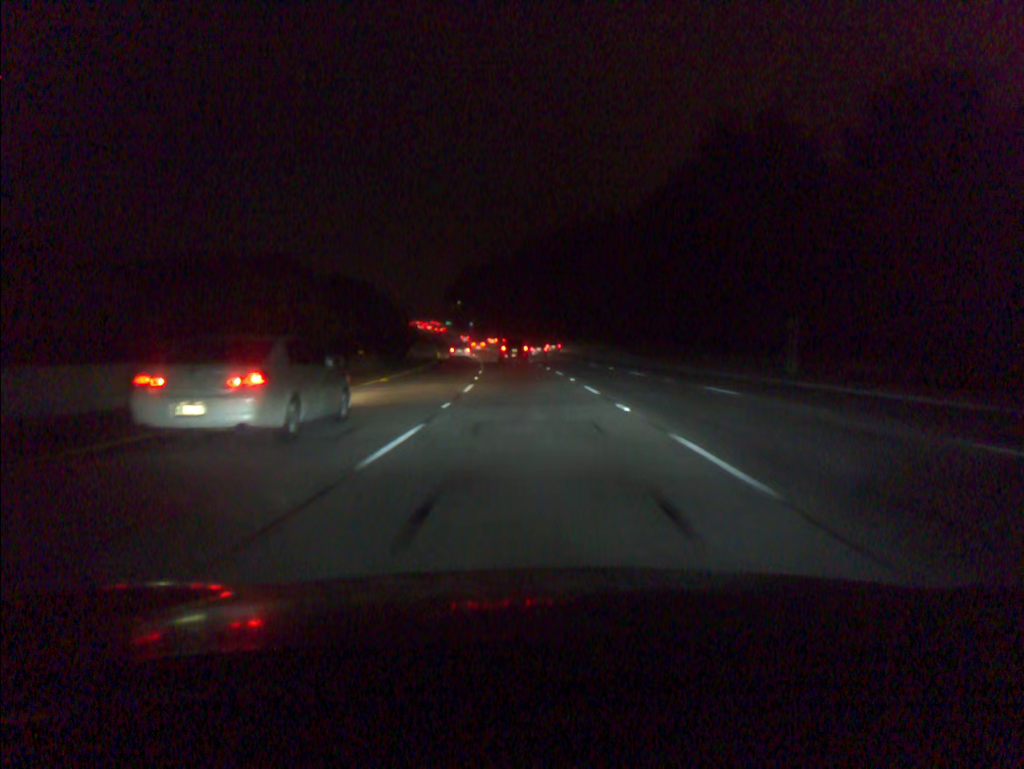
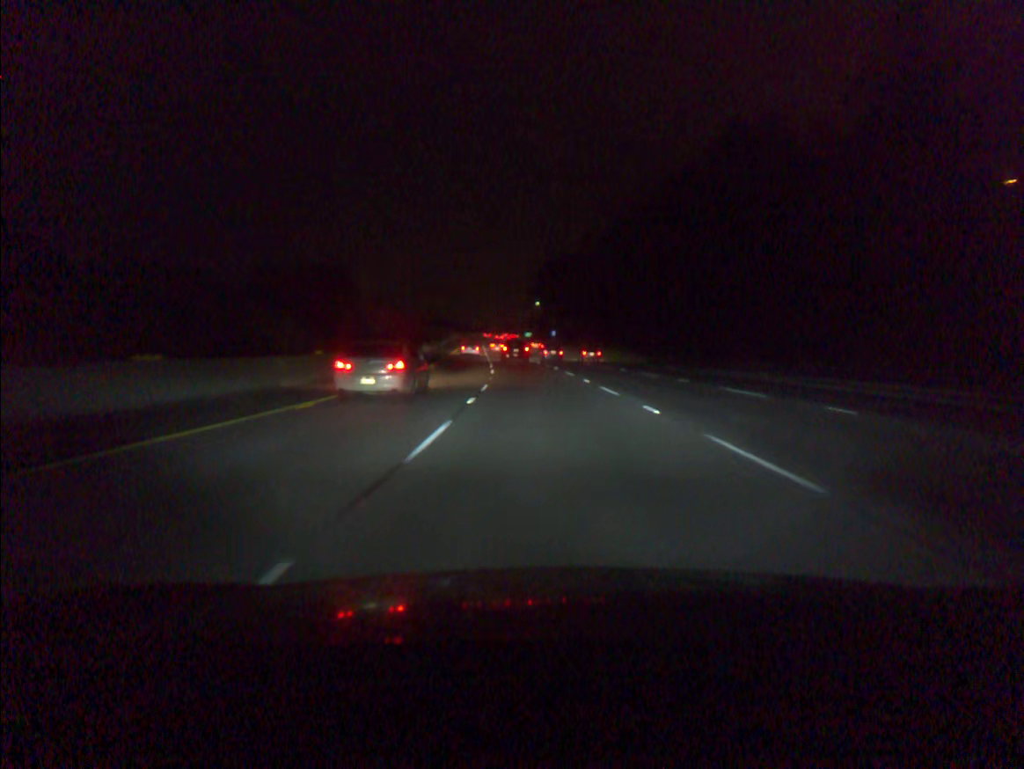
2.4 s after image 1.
(-4.2, +72.2) m; -7°
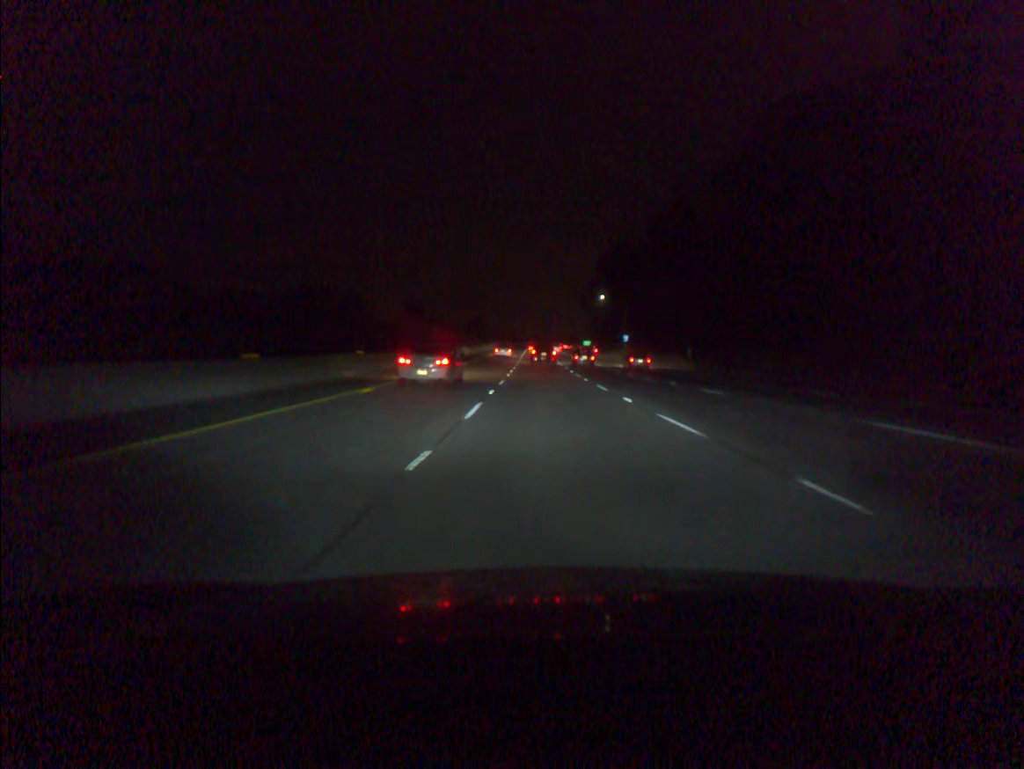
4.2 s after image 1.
(-2.0, +53.3) m; -4°
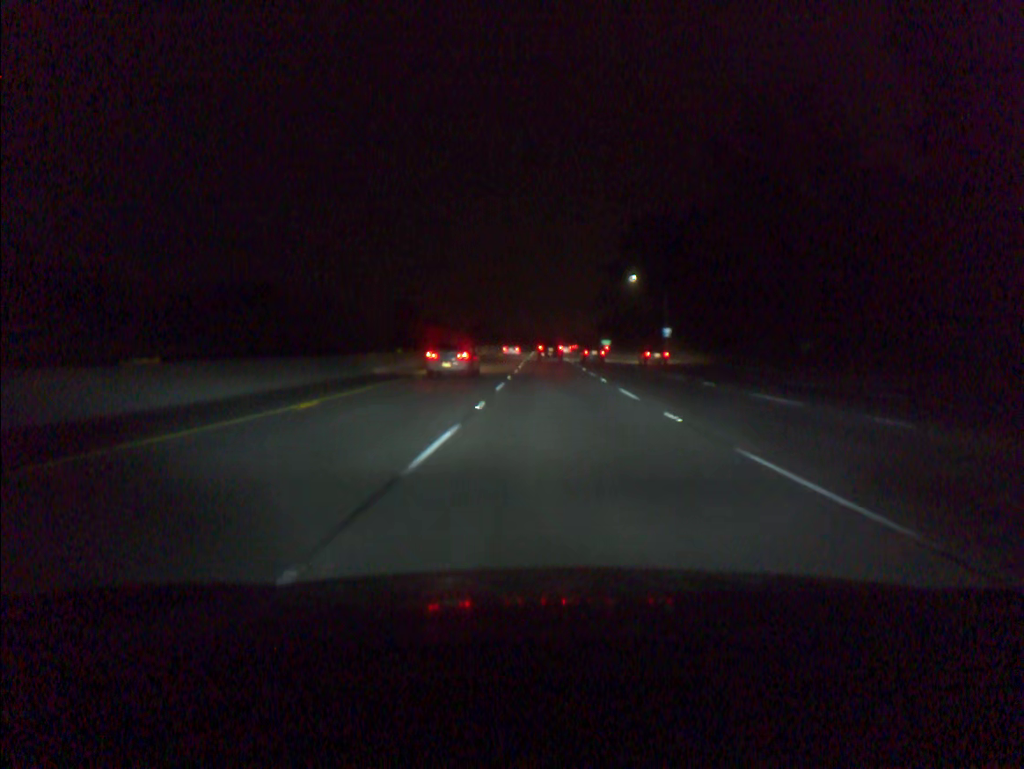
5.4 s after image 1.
(-0.2, +35.3) m; -1°
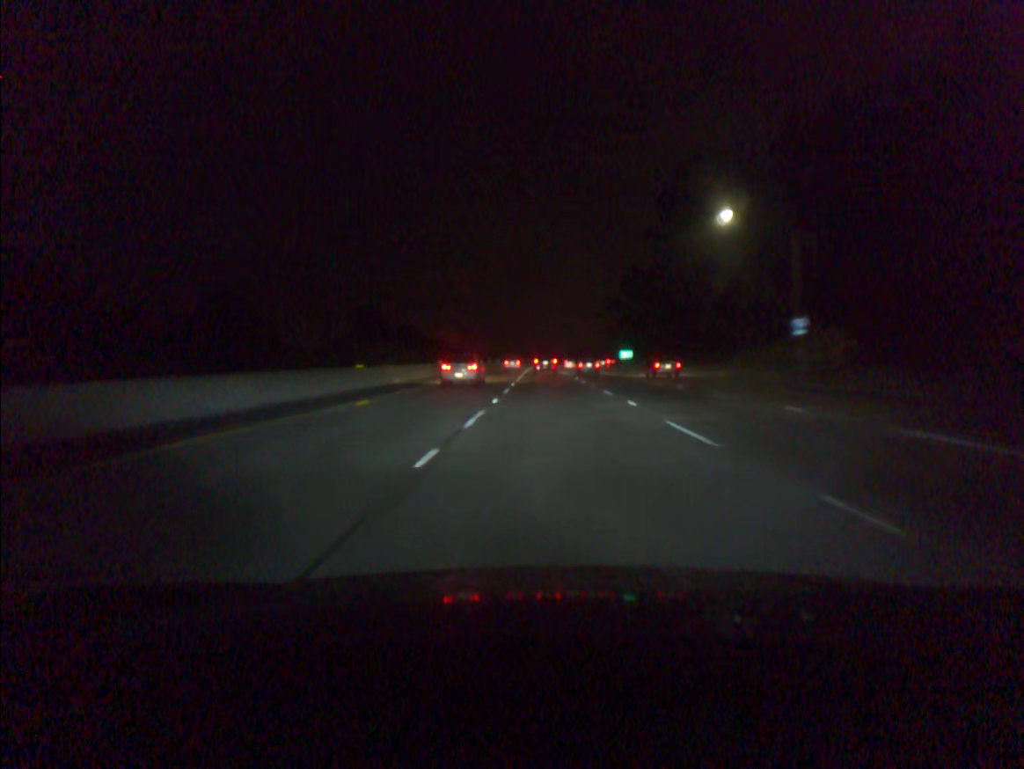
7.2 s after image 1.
(0.0, +53.1) m; 0°
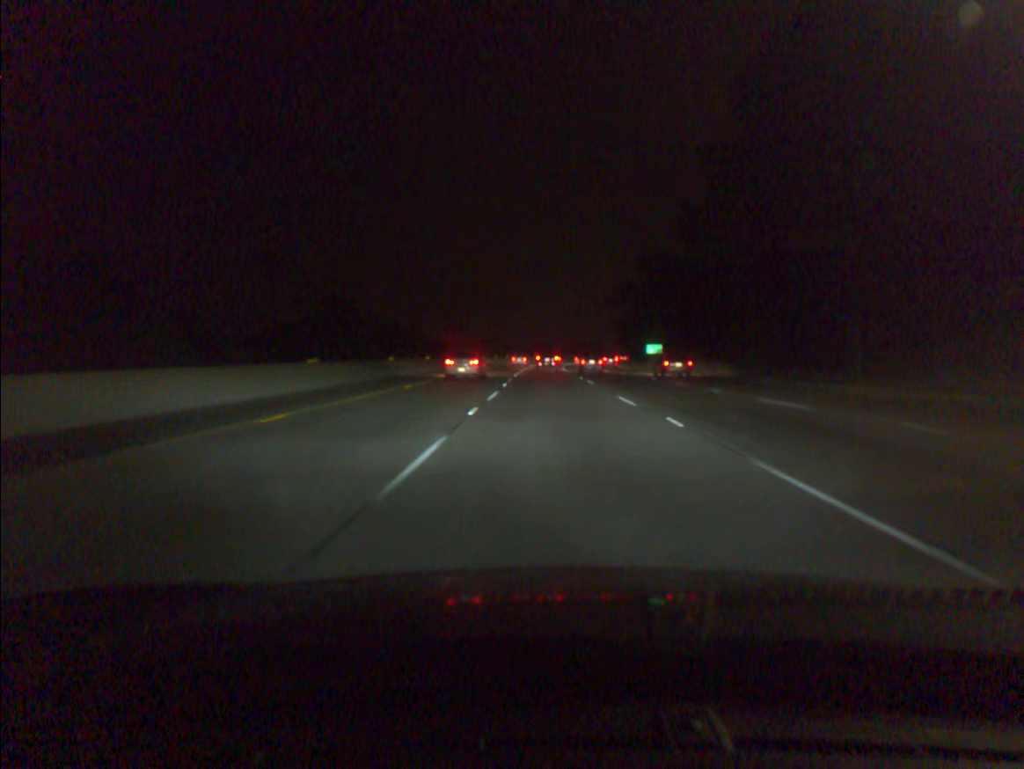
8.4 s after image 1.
(0.0, +35.8) m; 0°
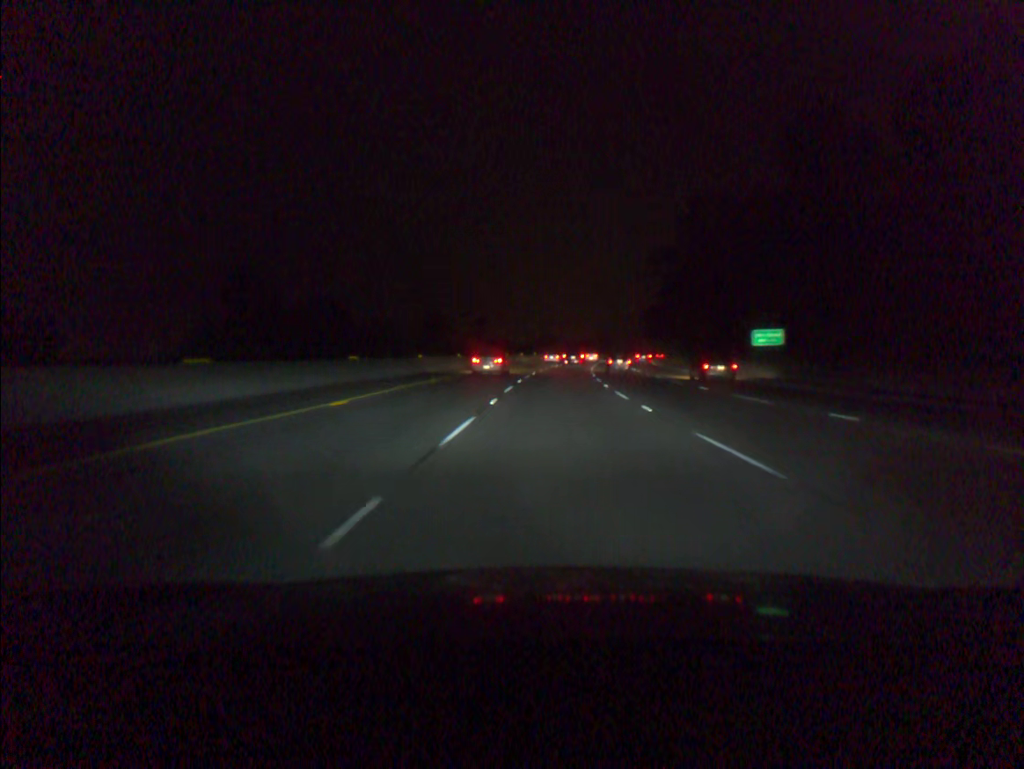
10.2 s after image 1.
(-0.2, +54.5) m; 0°
